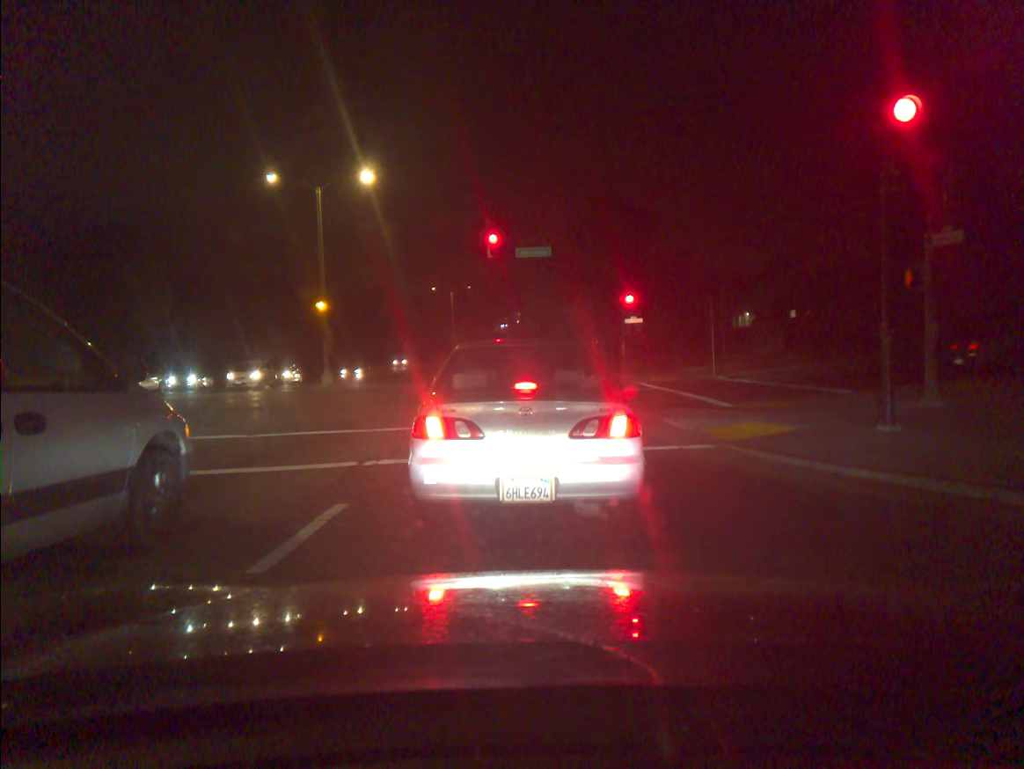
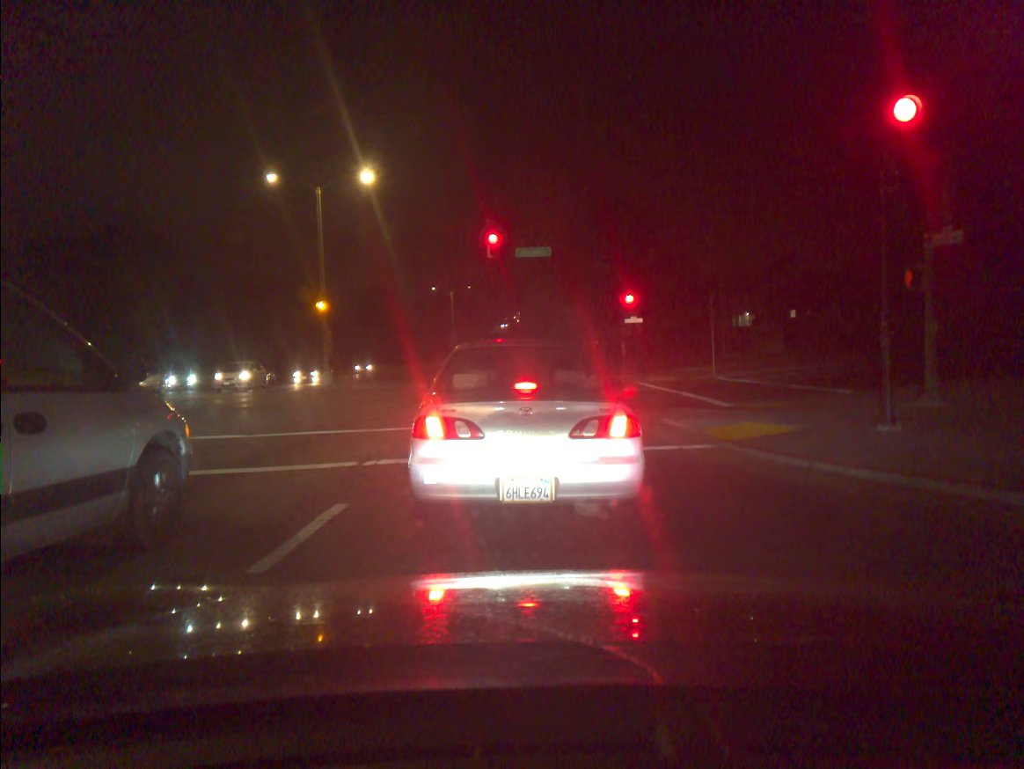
(0.0, 0.0) m; 0°
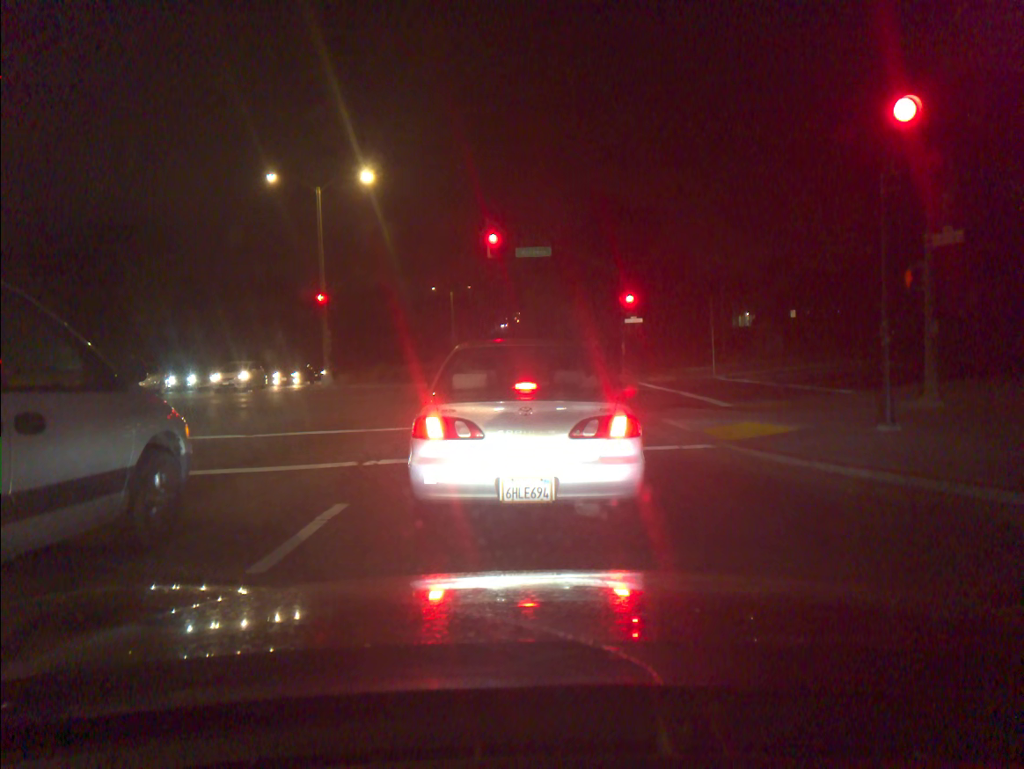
(0.0, 0.0) m; 0°
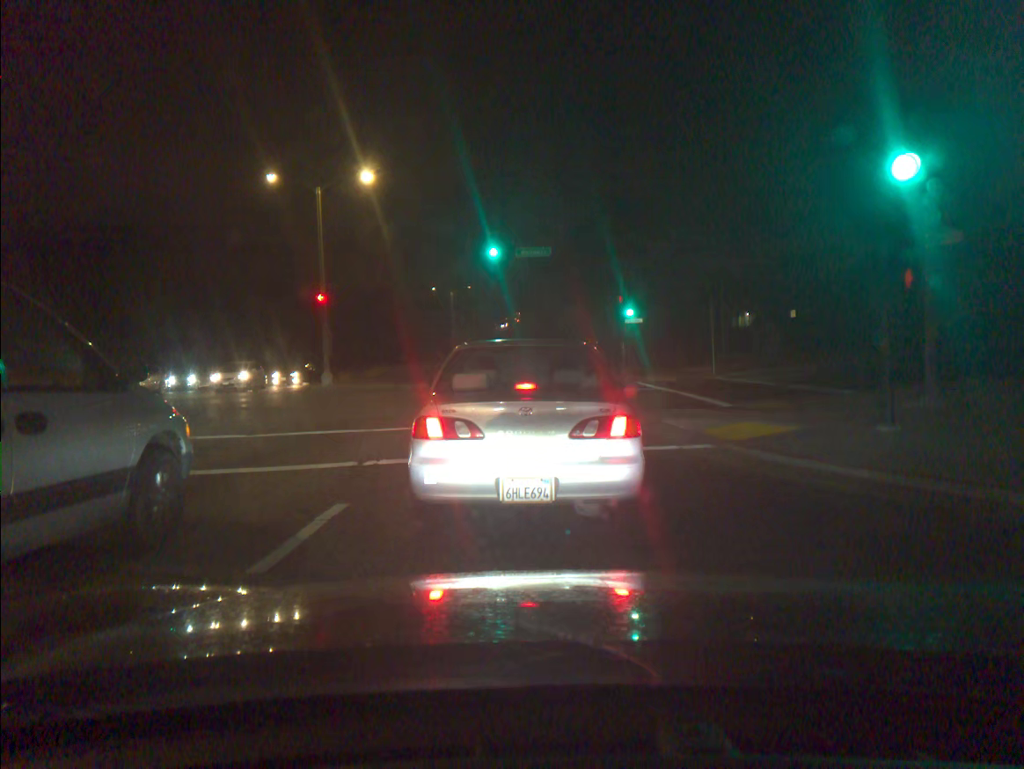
(0.0, 0.0) m; 0°
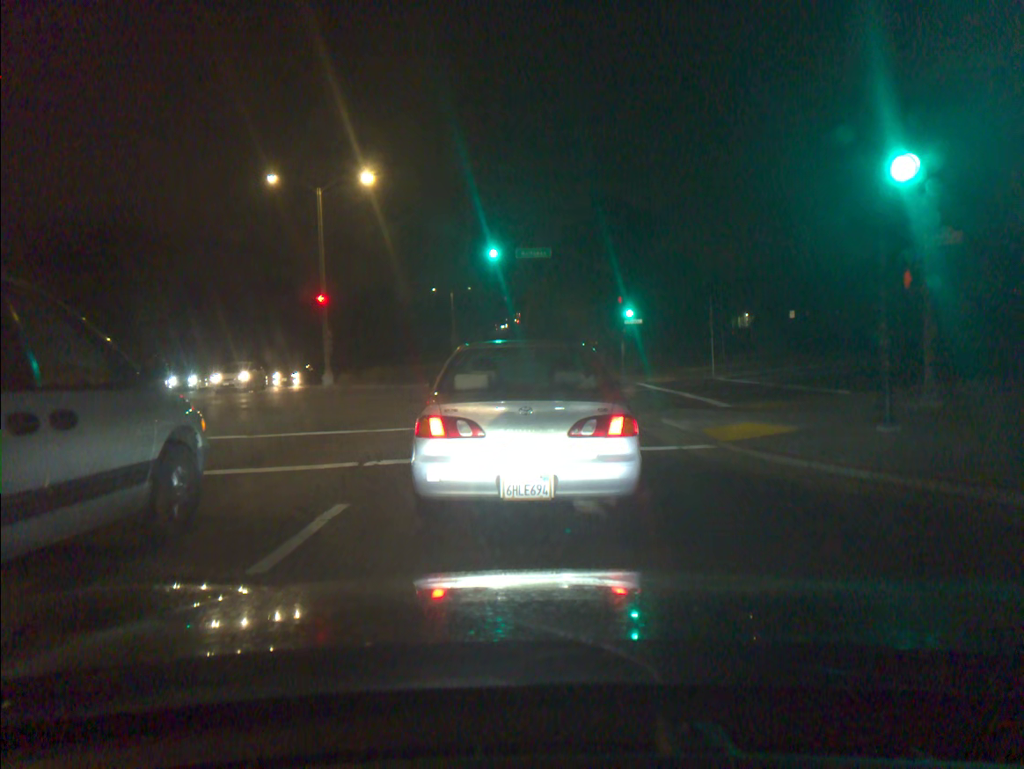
(0.0, 0.0) m; 0°
